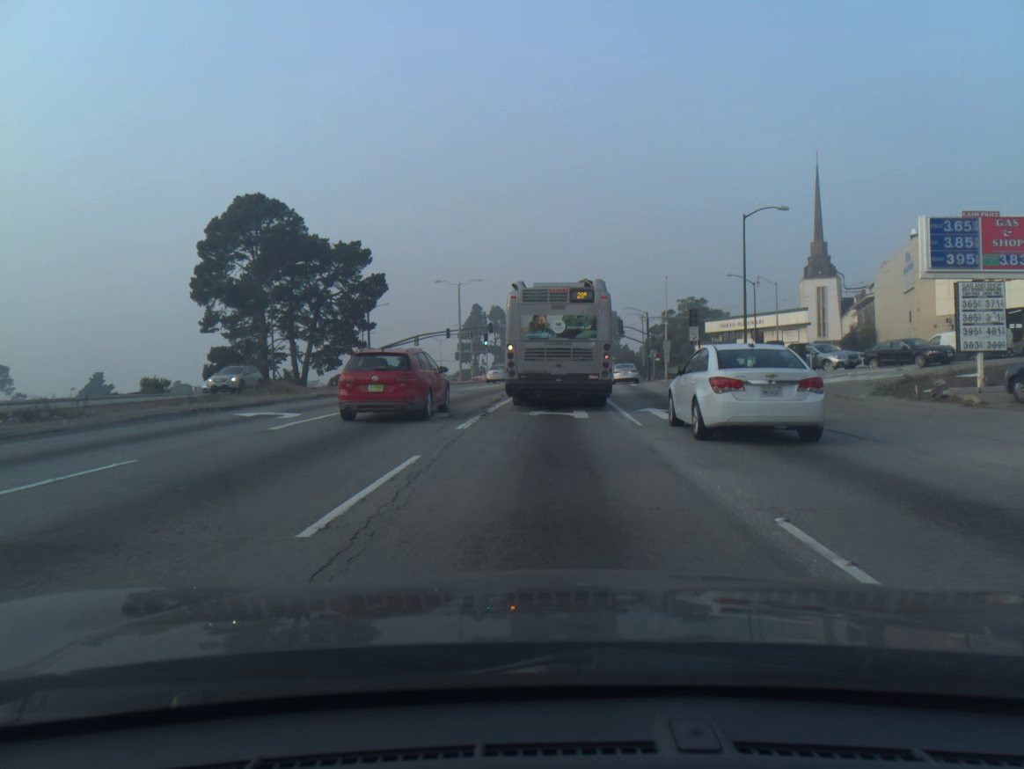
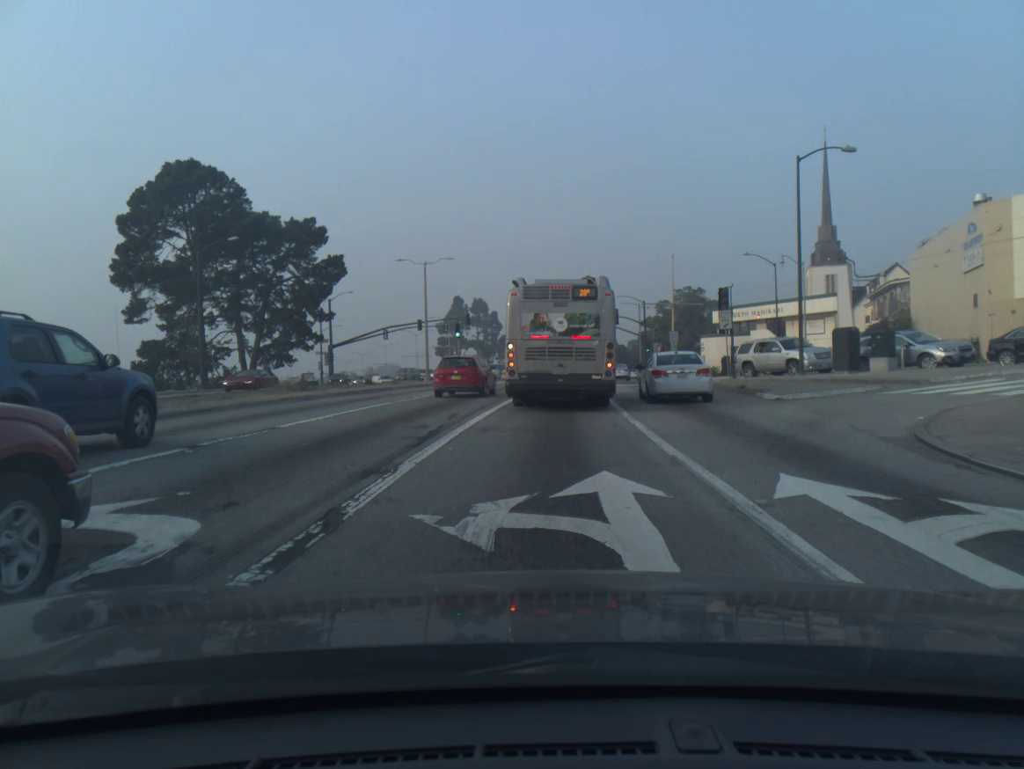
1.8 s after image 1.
(+0.1, +12.5) m; +1°
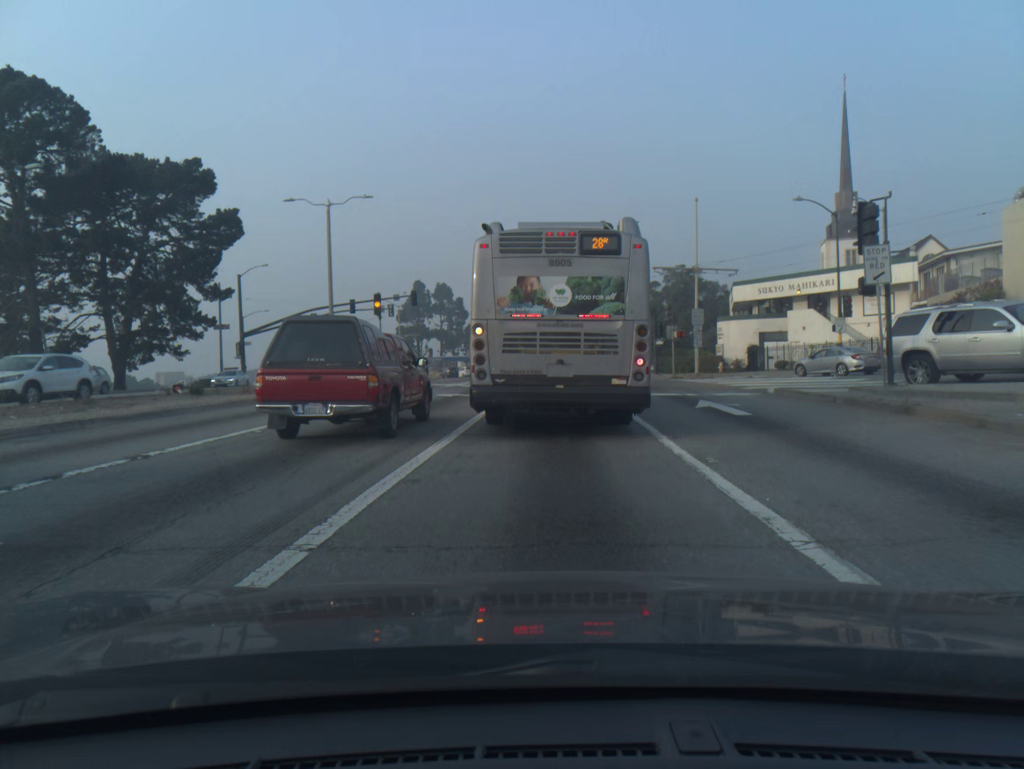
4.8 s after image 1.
(+0.4, +19.7) m; +3°
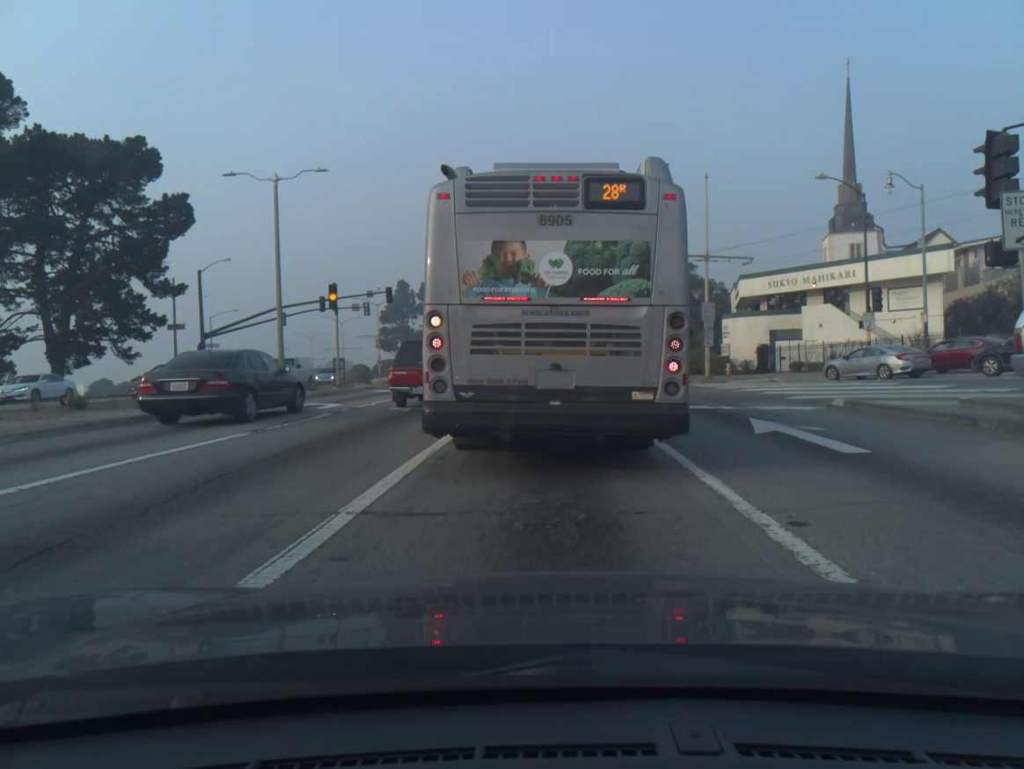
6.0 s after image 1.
(0.0, +6.0) m; +1°
